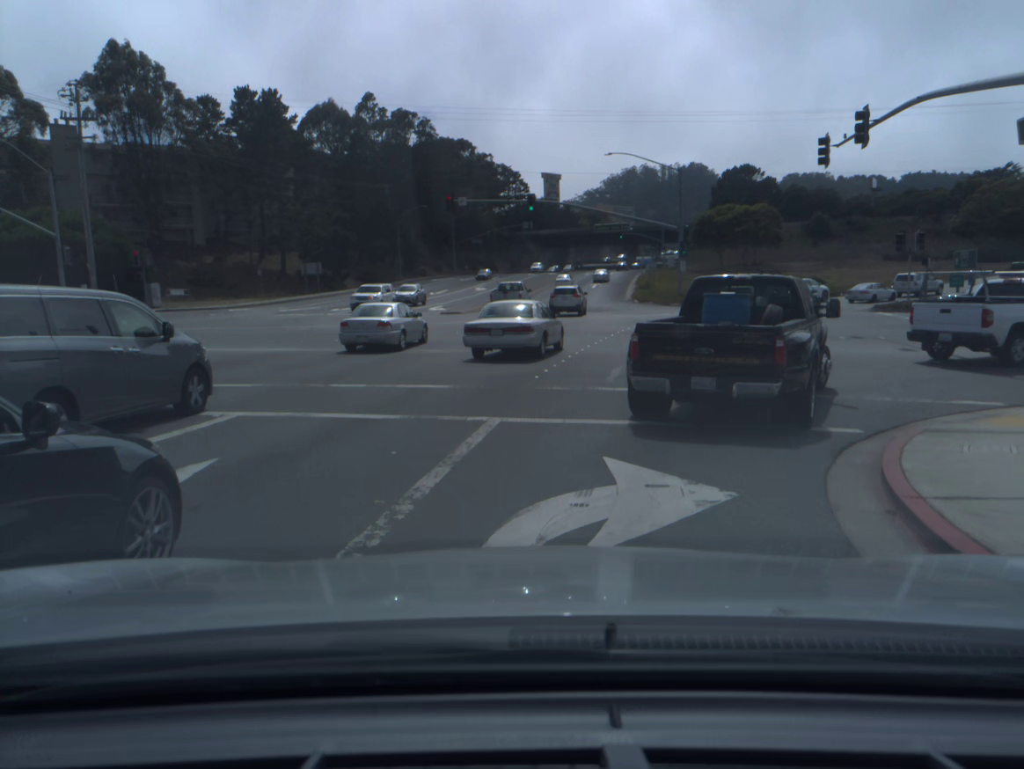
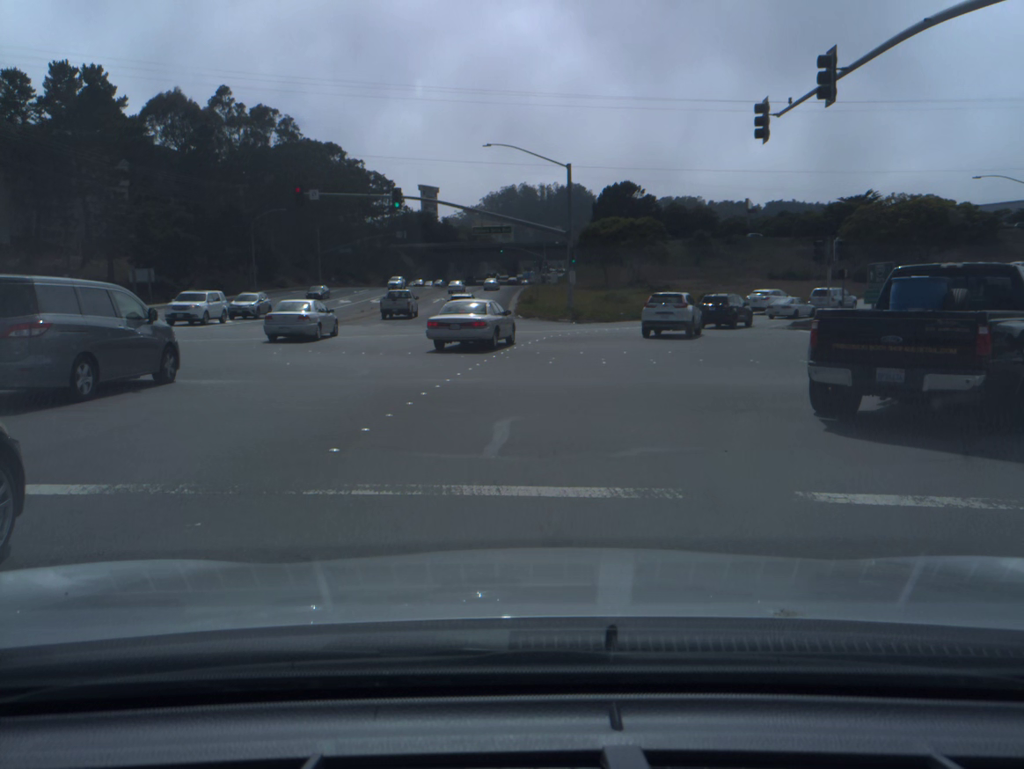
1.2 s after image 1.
(+0.7, +8.1) m; +9°
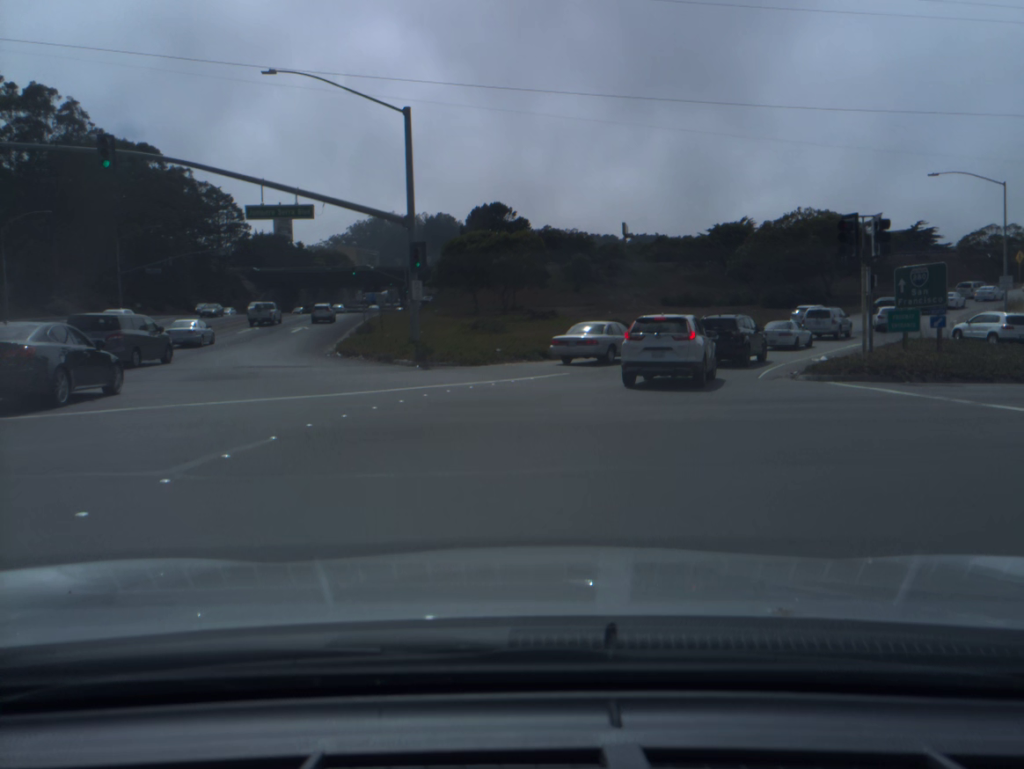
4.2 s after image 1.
(+1.6, +19.7) m; +8°
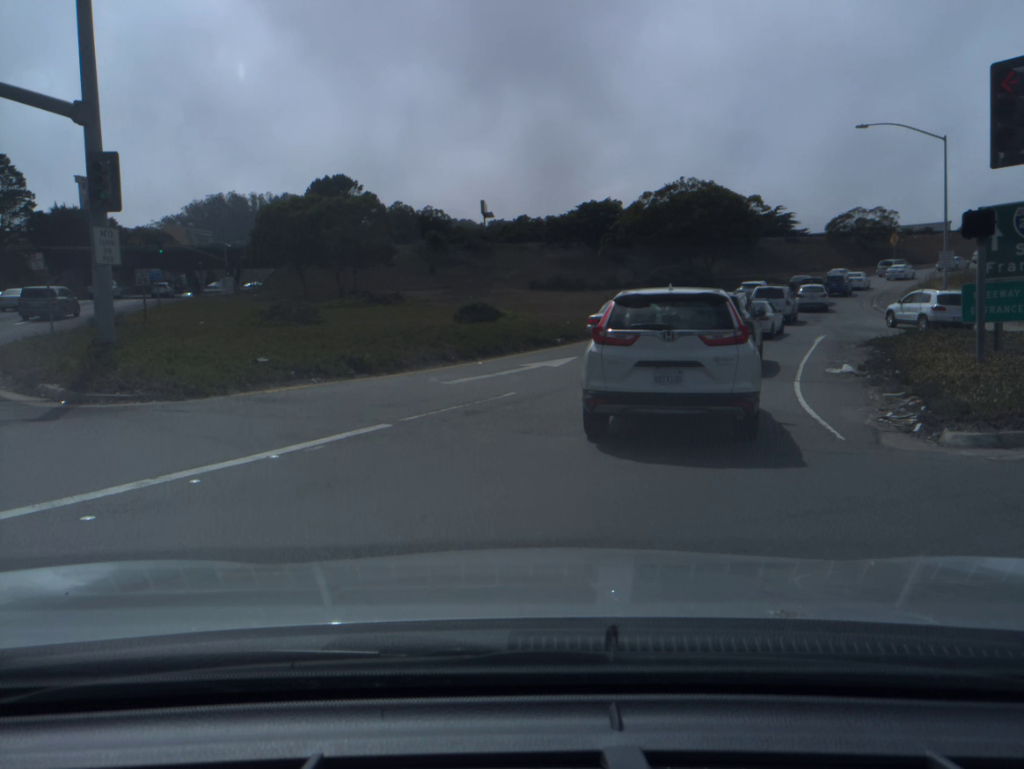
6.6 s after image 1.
(+1.1, +13.4) m; +12°
